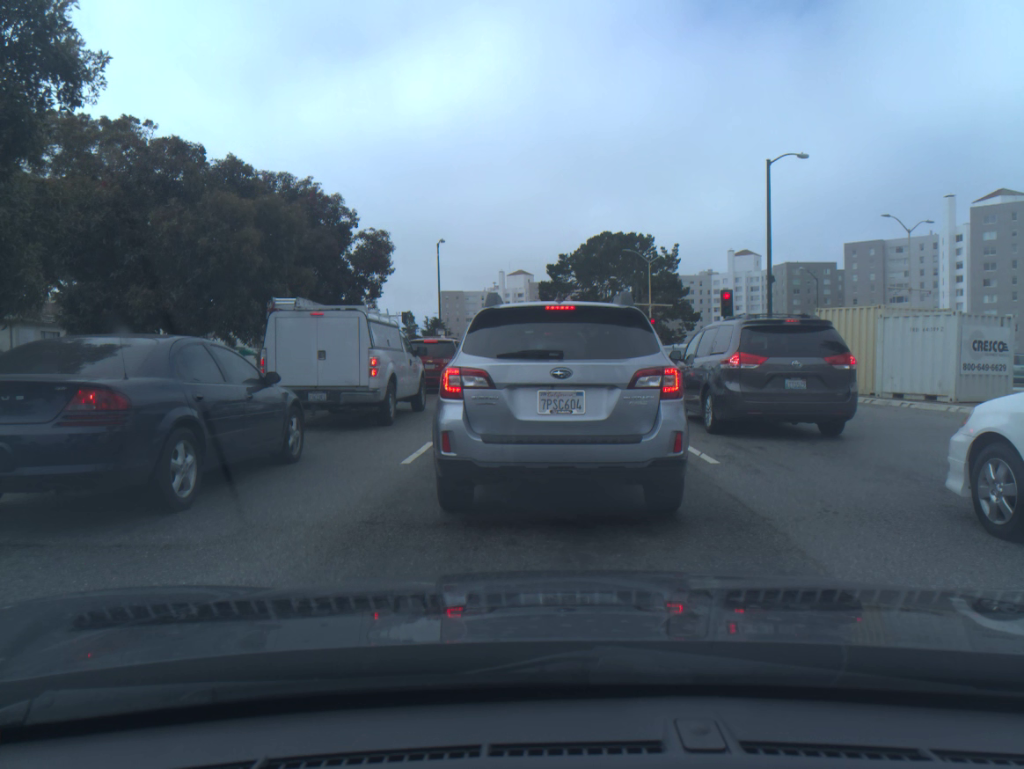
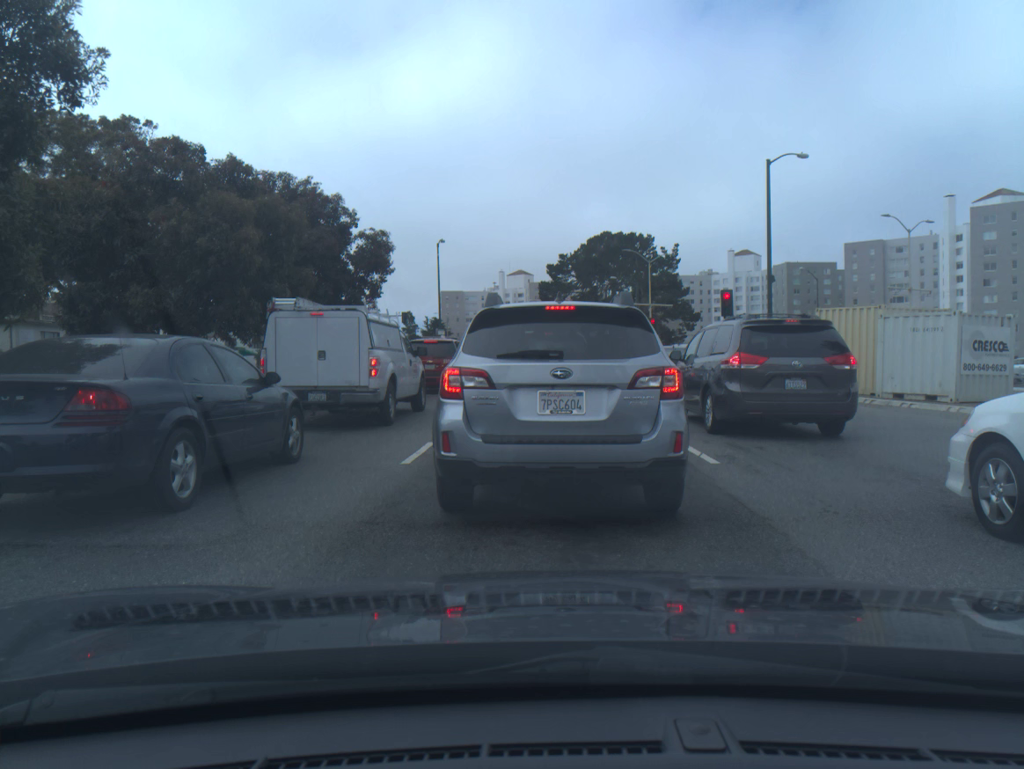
(0.0, 0.0) m; 0°
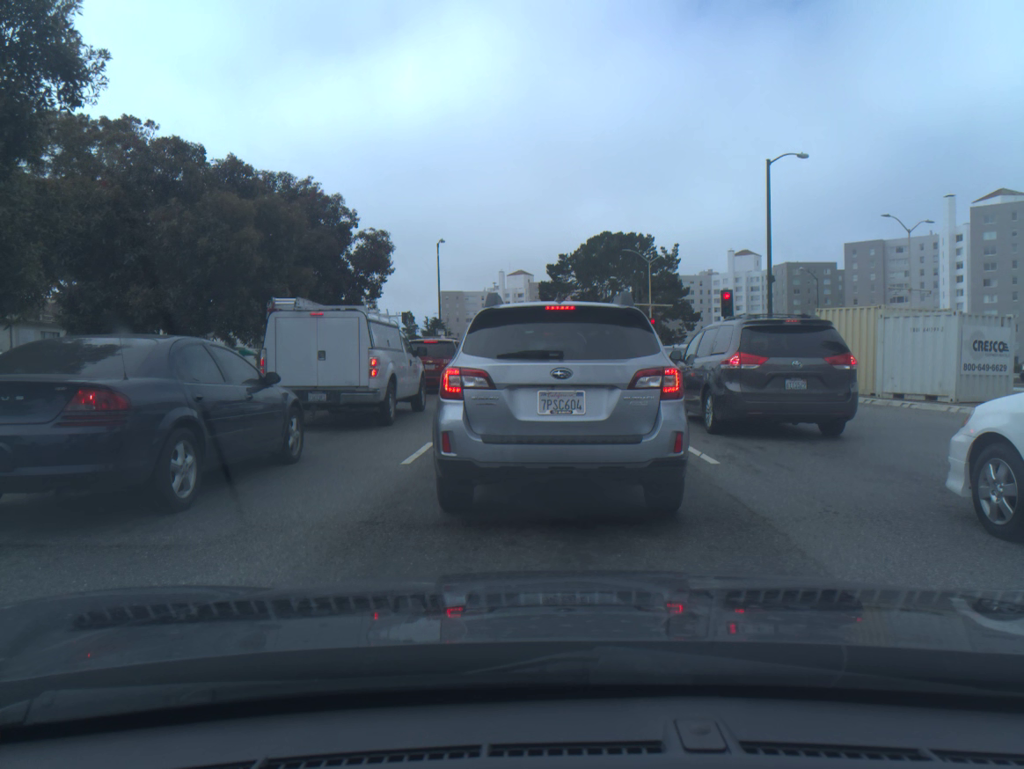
(0.0, 0.0) m; 0°
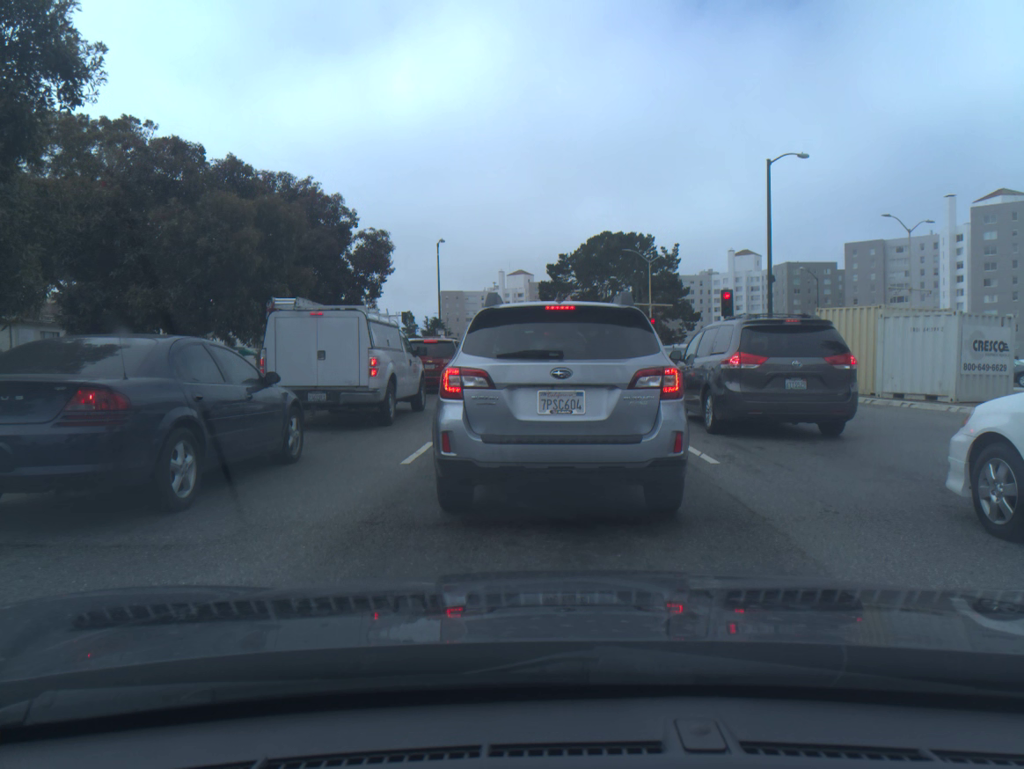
(0.0, 0.0) m; 0°
